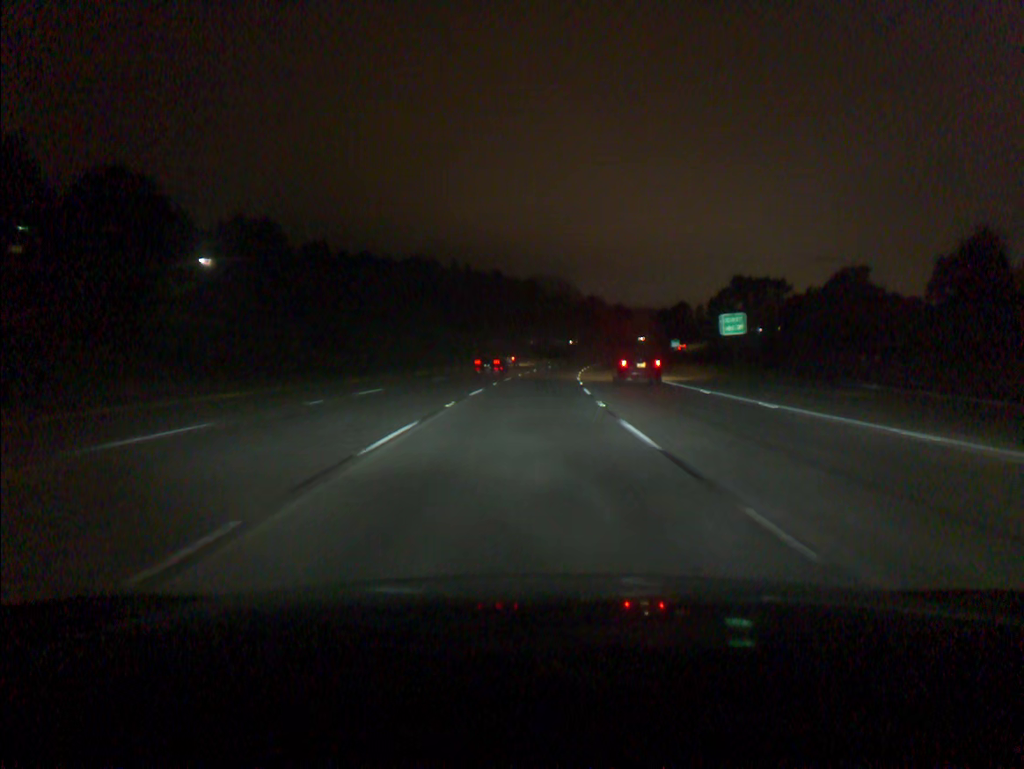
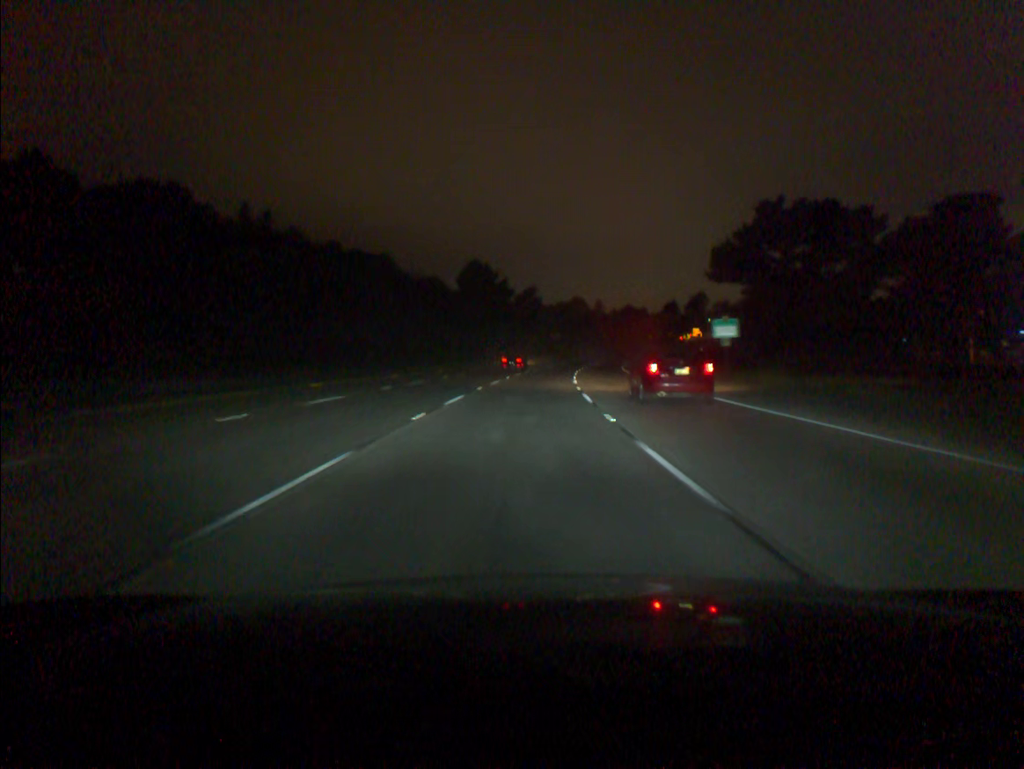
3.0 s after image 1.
(+7.2, +91.1) m; +9°
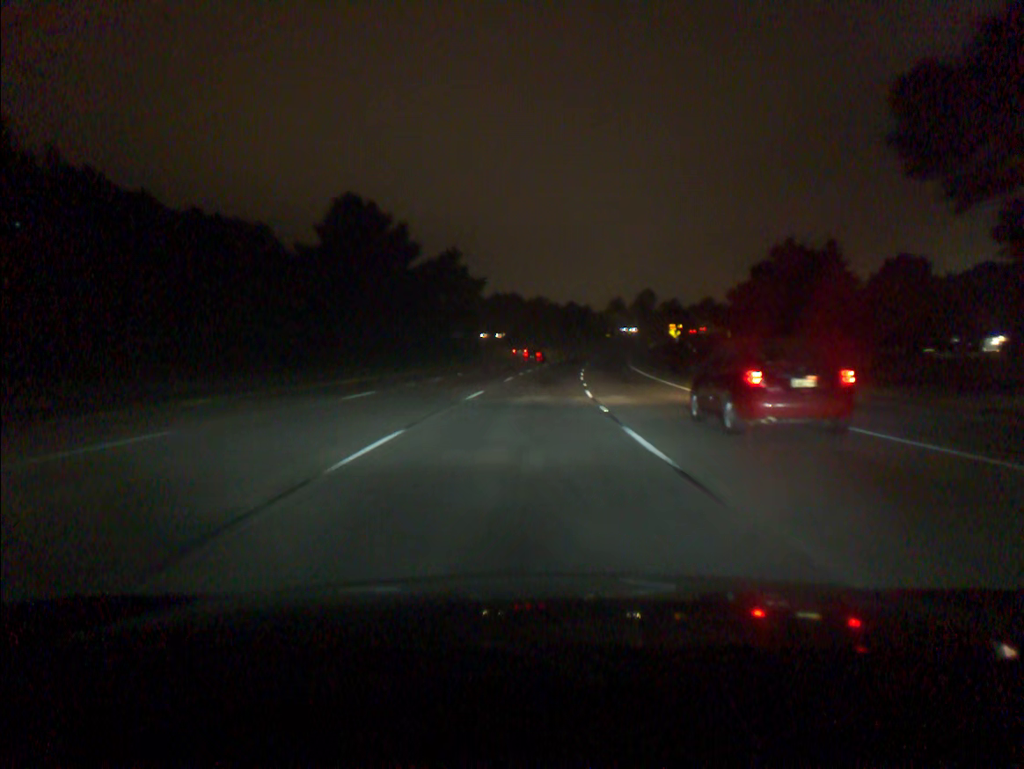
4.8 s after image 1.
(+2.4, +54.9) m; +5°
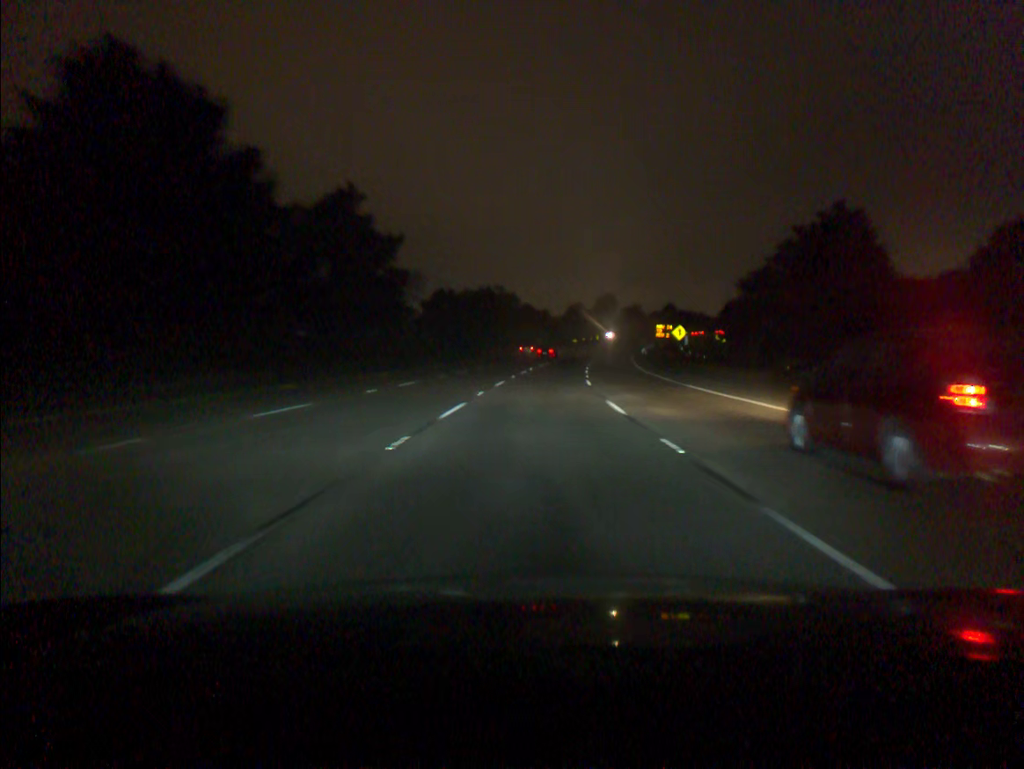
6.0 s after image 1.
(+1.1, +36.7) m; +3°
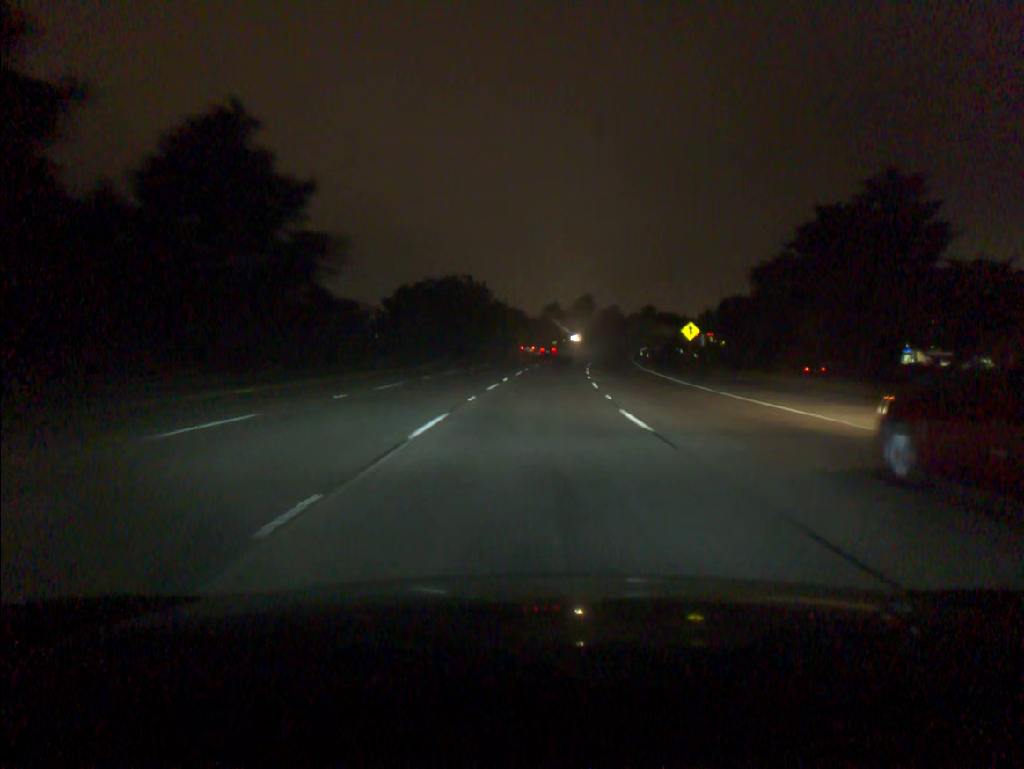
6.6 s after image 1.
(+0.3, +18.3) m; +2°
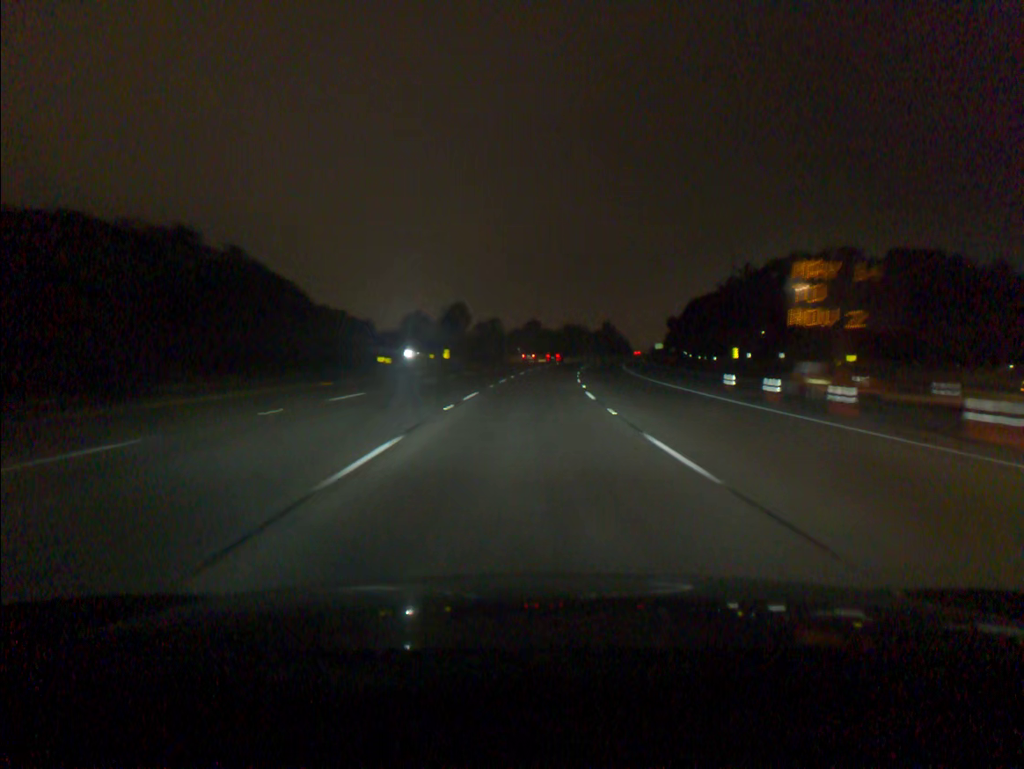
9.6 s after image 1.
(+7.4, +90.6) m; +9°
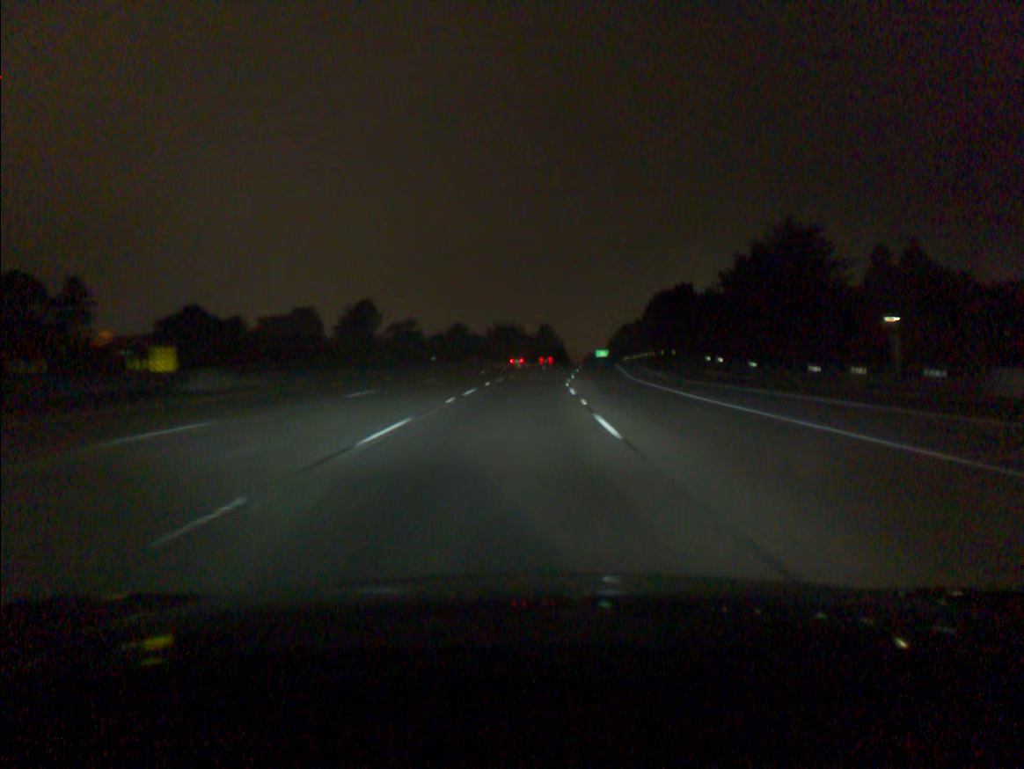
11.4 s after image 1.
(+2.6, +54.2) m; +5°
